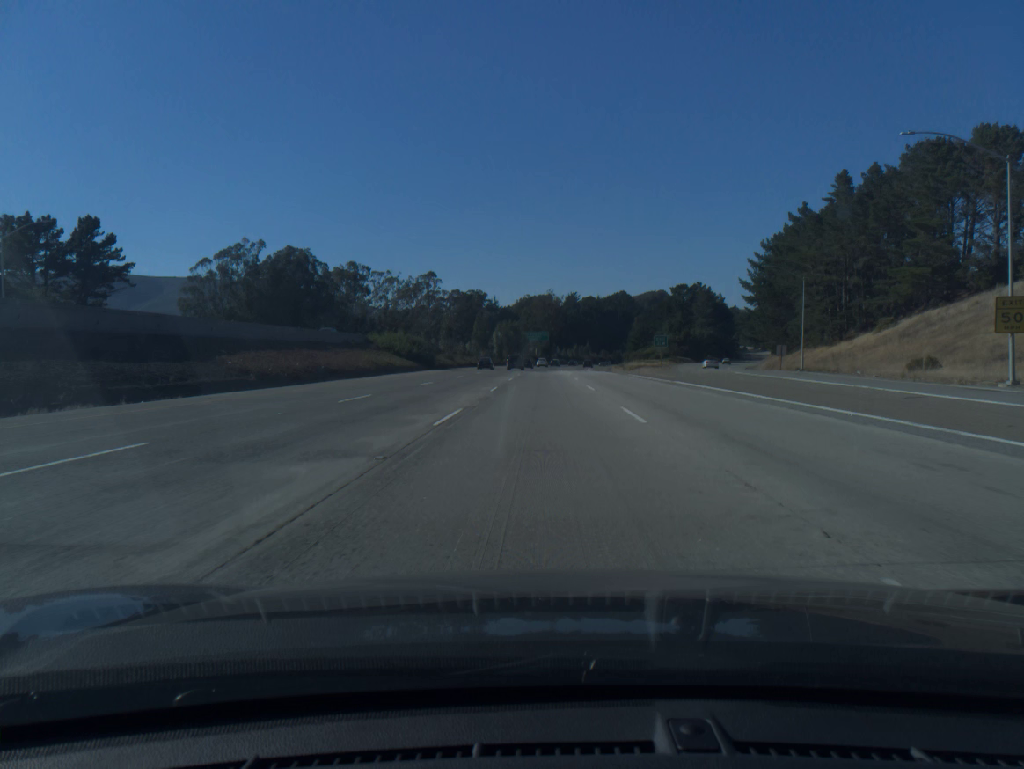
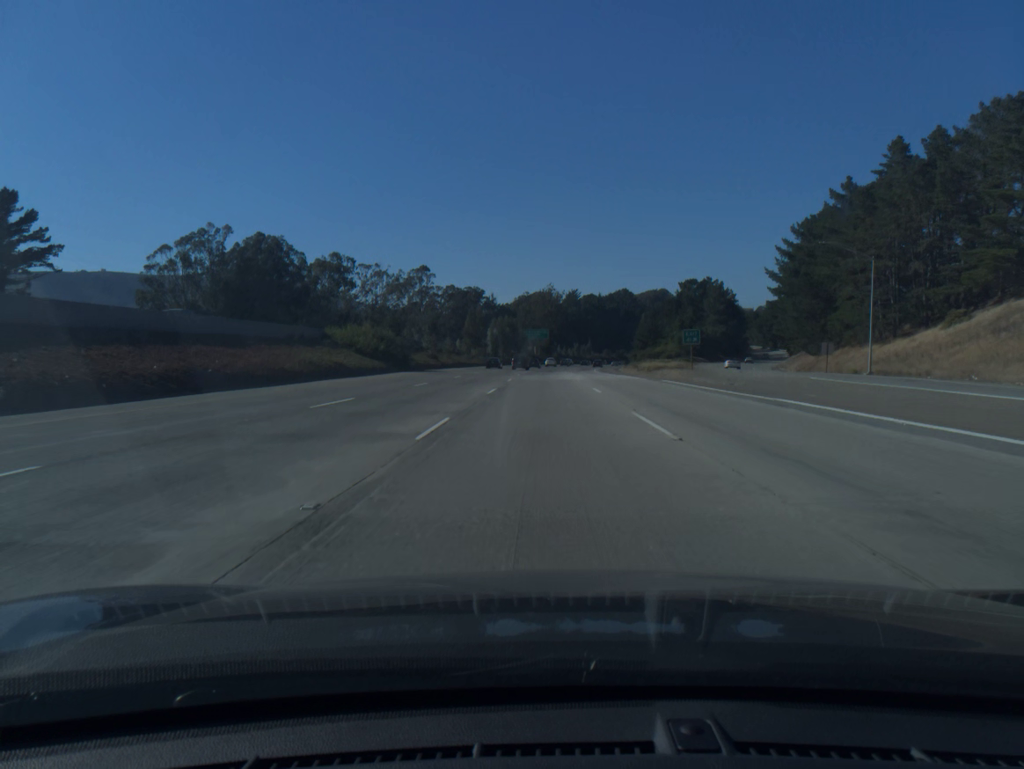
(0.0, +17.0) m; 0°
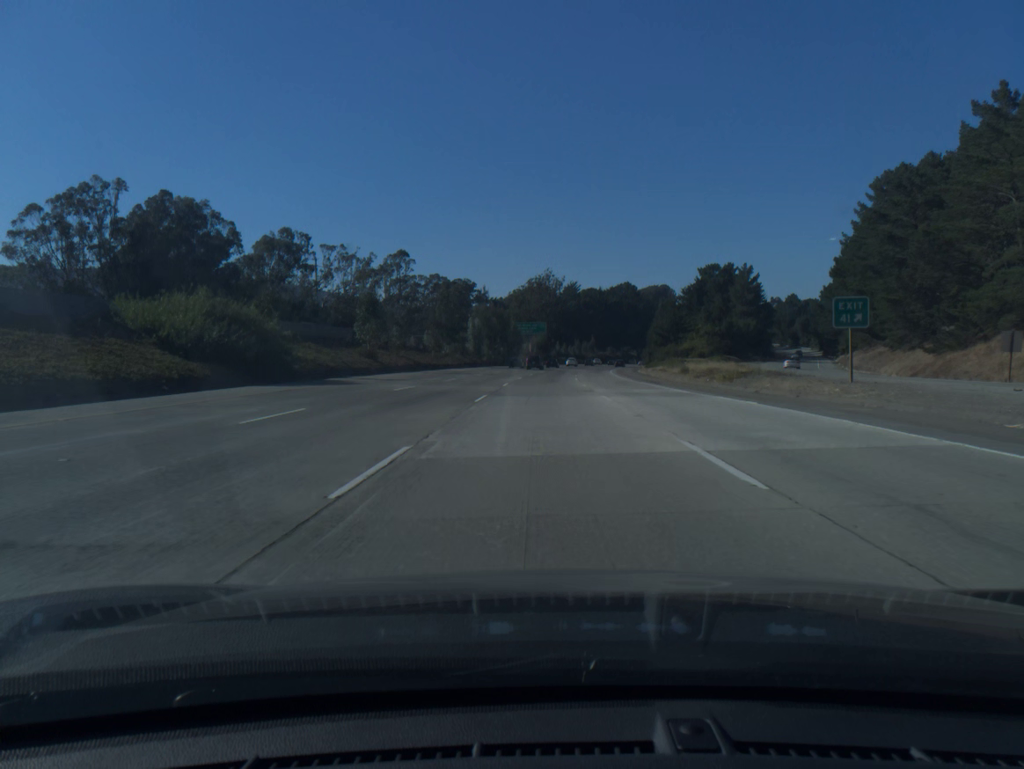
(+0.1, +34.0) m; 0°
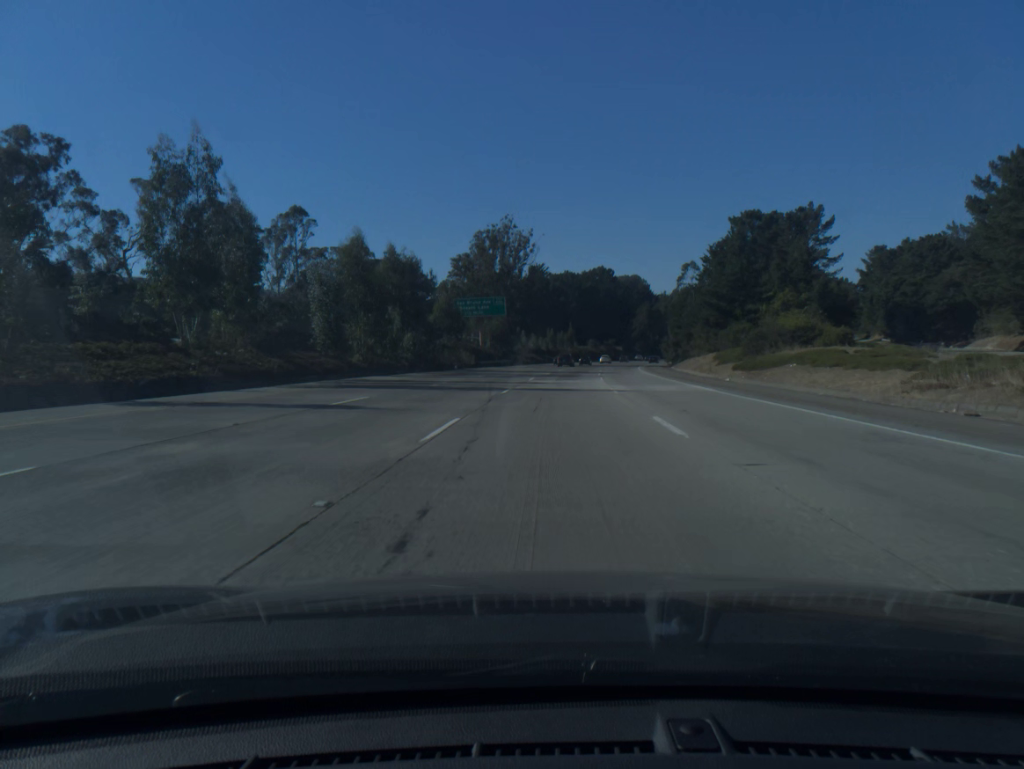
(+1.0, +68.0) m; +3°
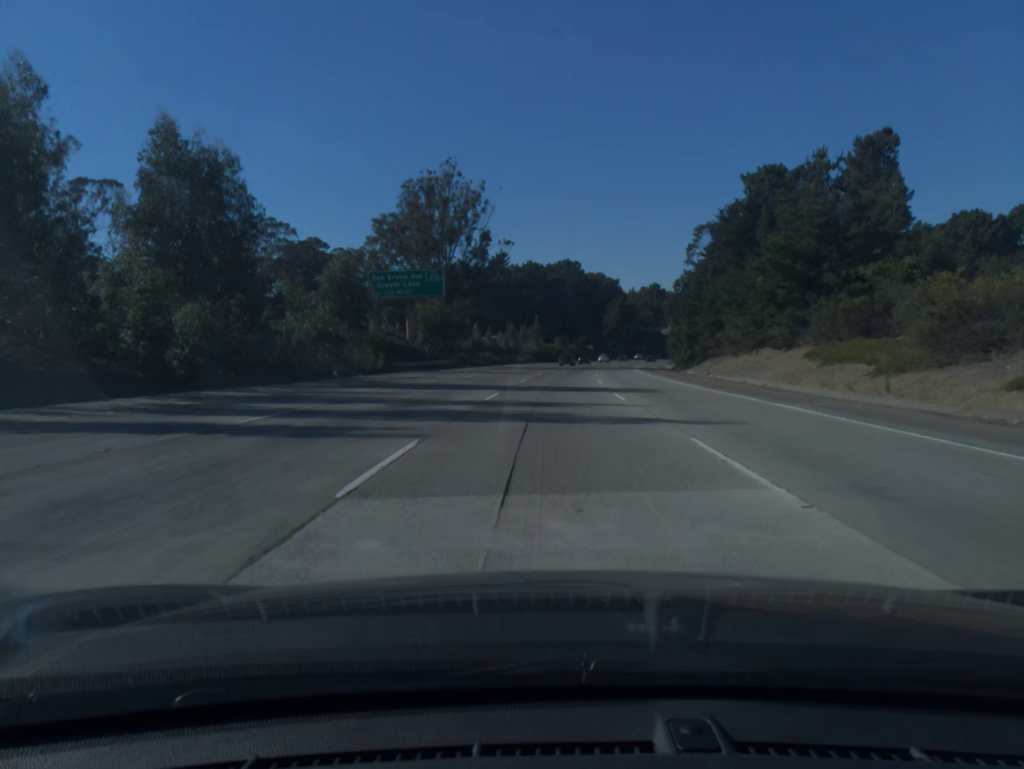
(+0.8, +33.9) m; +3°
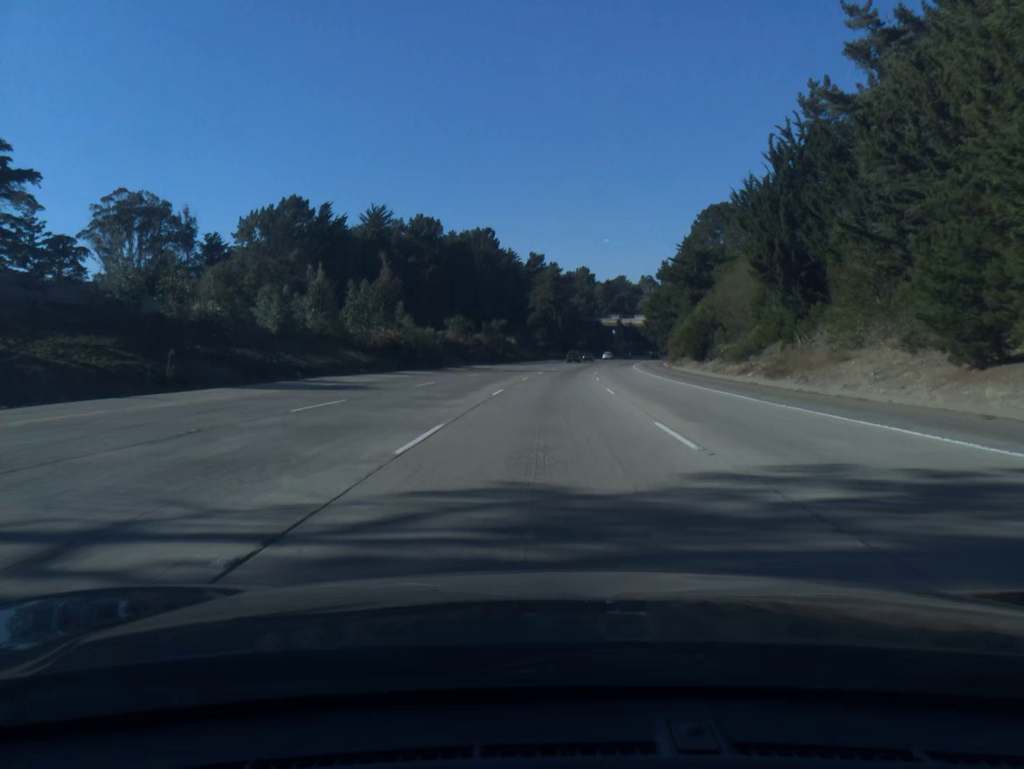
(+4.6, +84.5) m; +6°
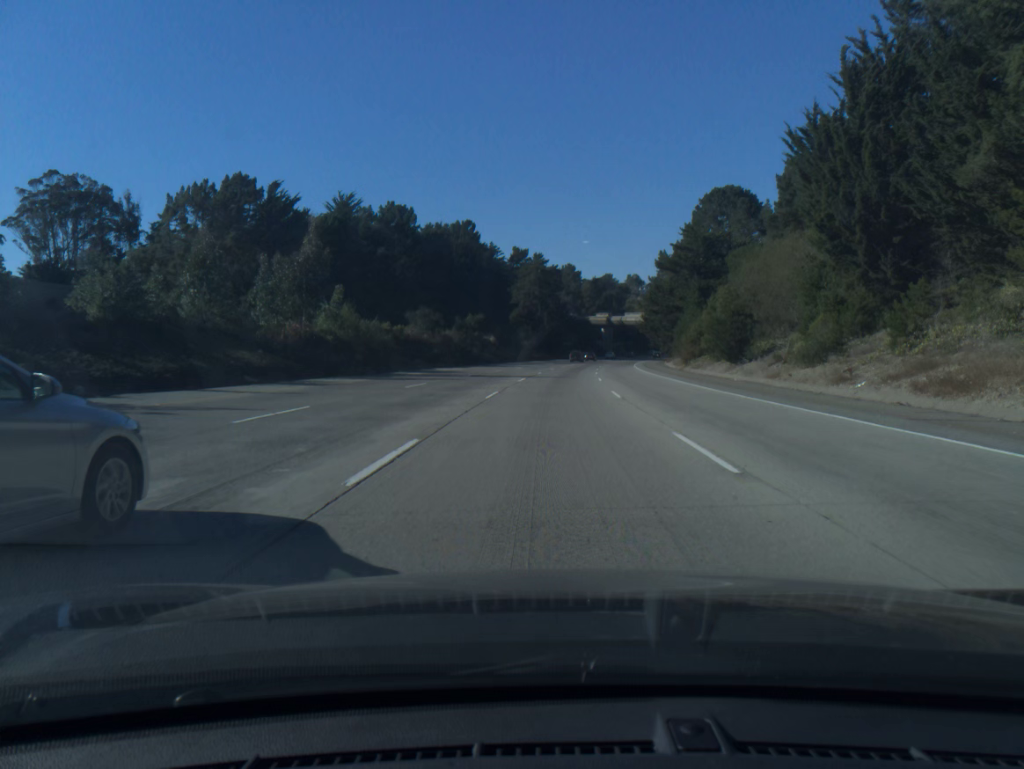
(+0.2, +16.9) m; +1°
